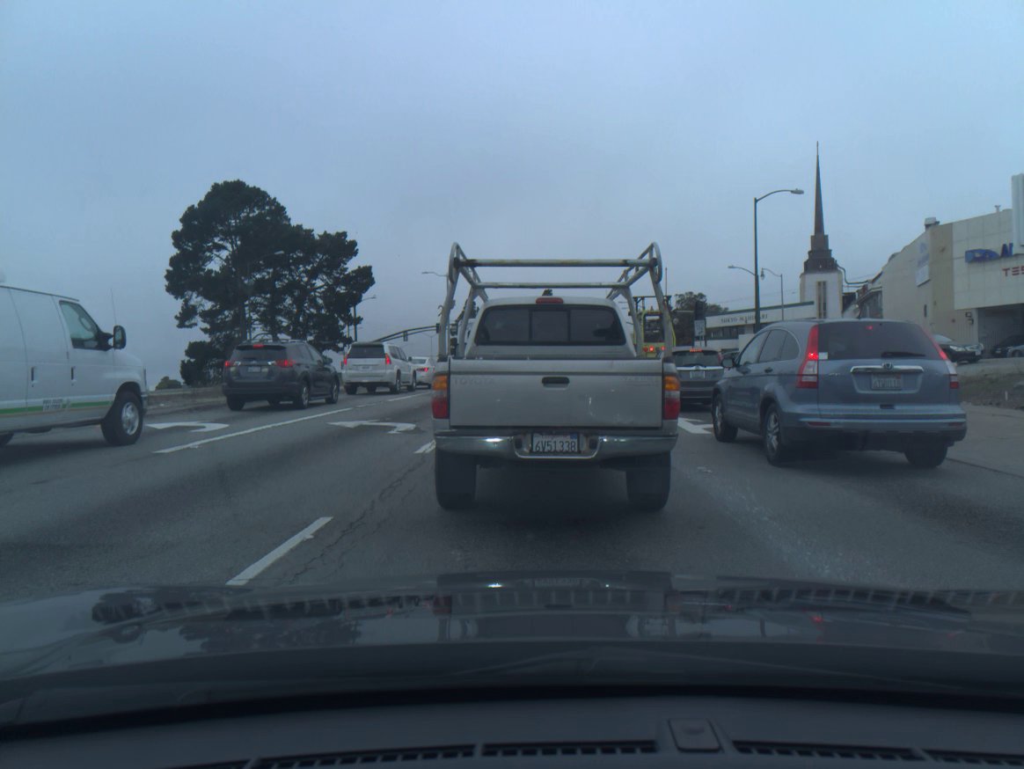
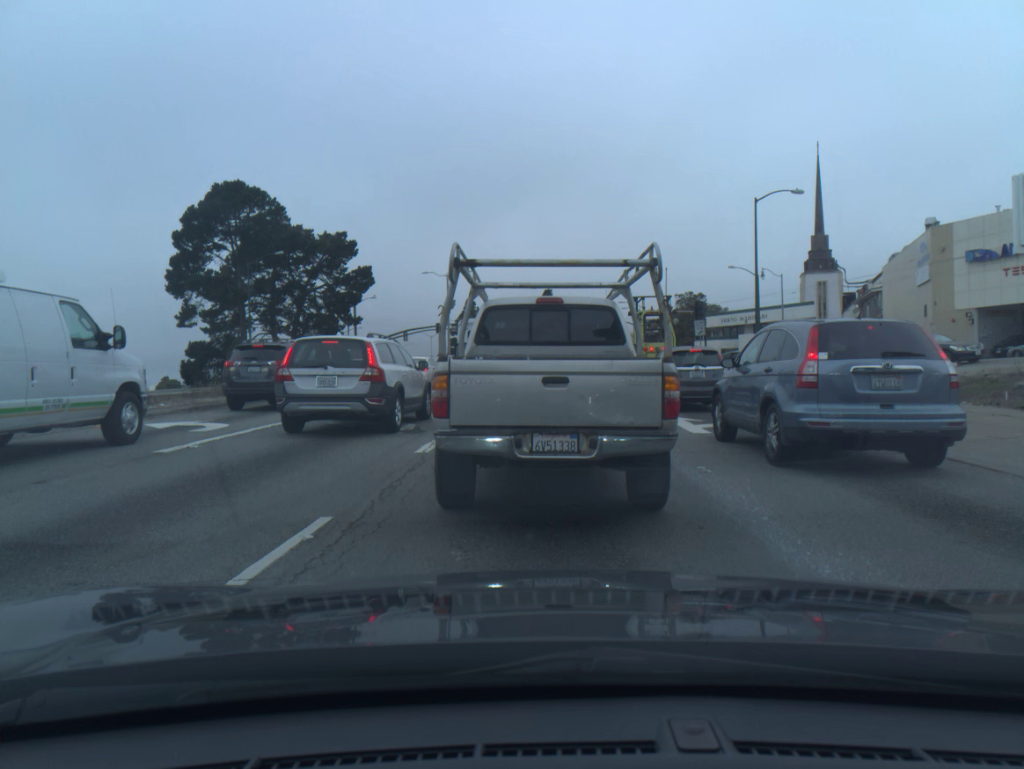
(0.0, +0.1) m; 0°
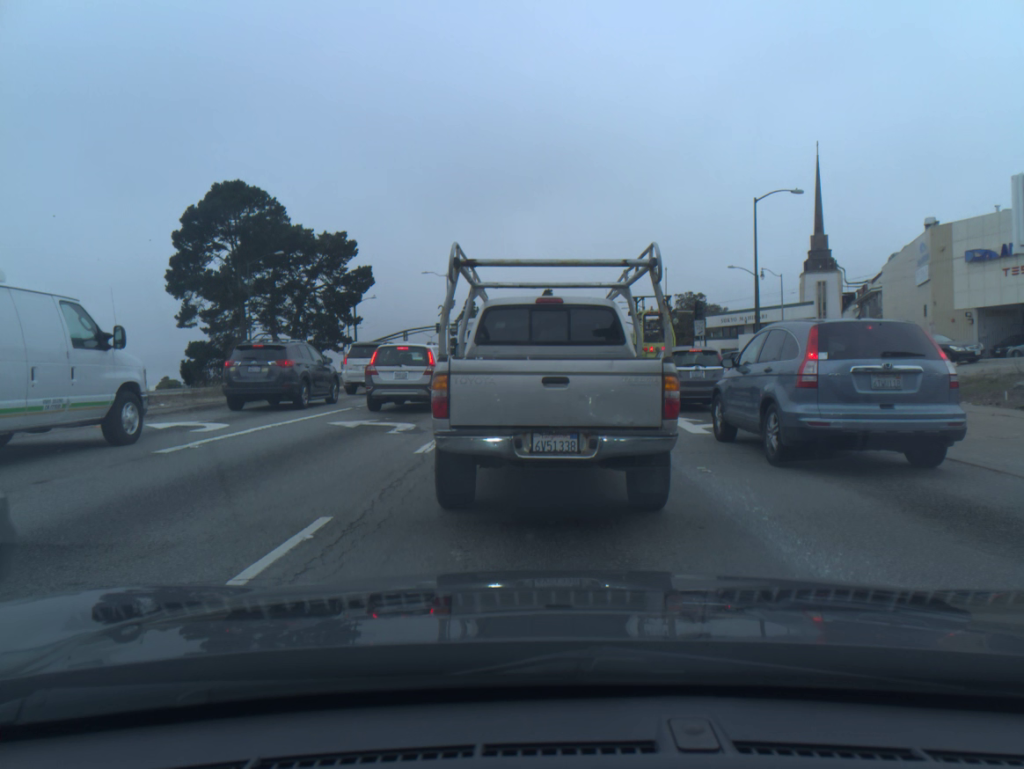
(+0.1, 0.0) m; 0°
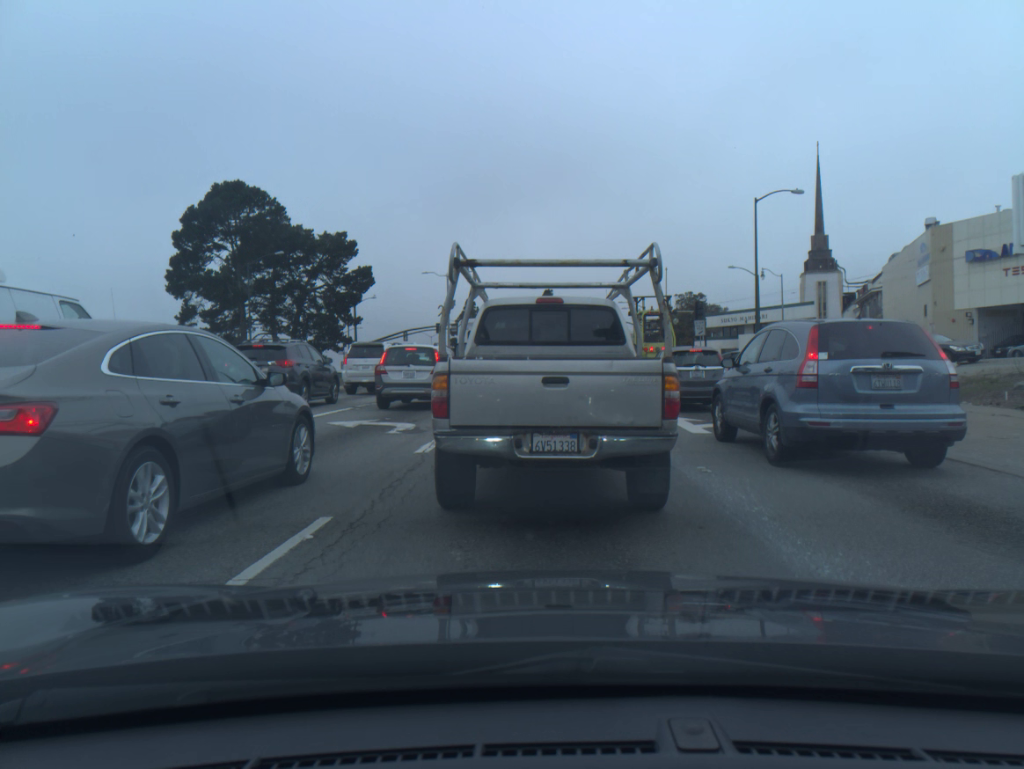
(0.0, 0.0) m; 0°
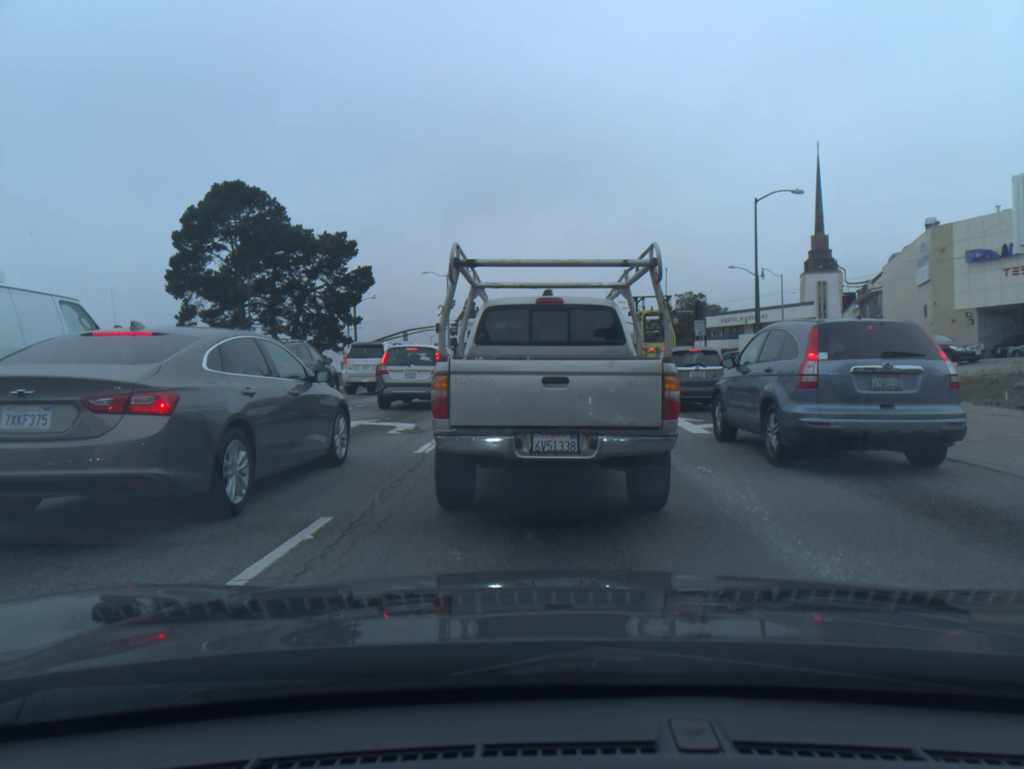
(0.0, 0.0) m; 0°
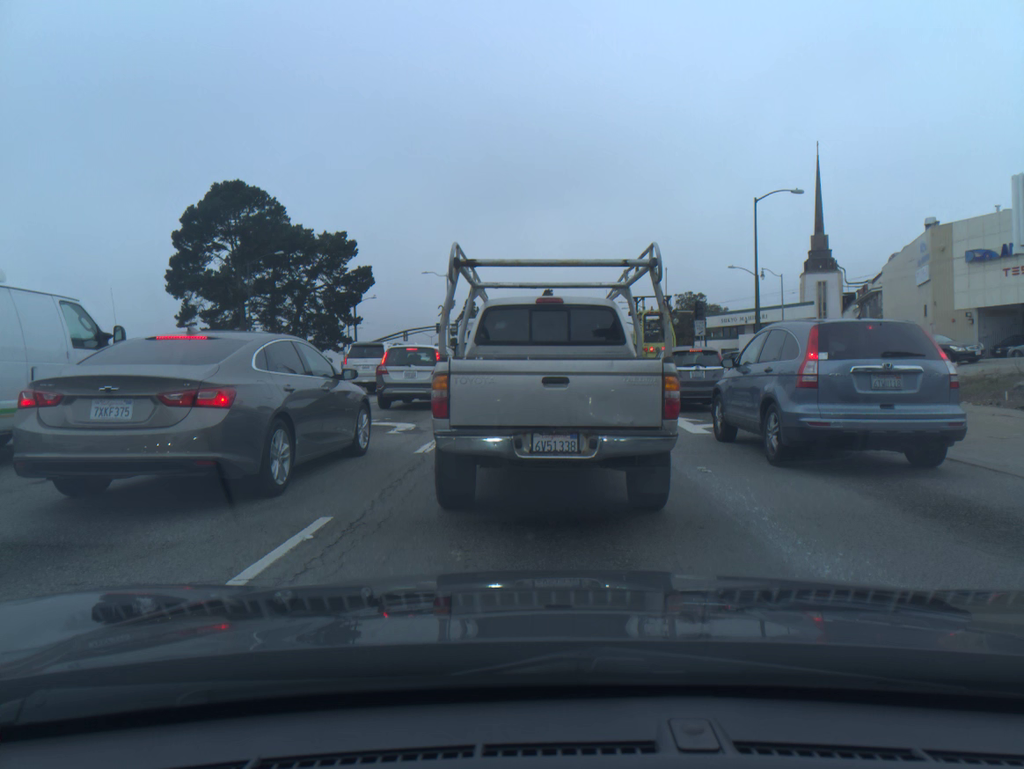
(0.0, 0.0) m; 0°
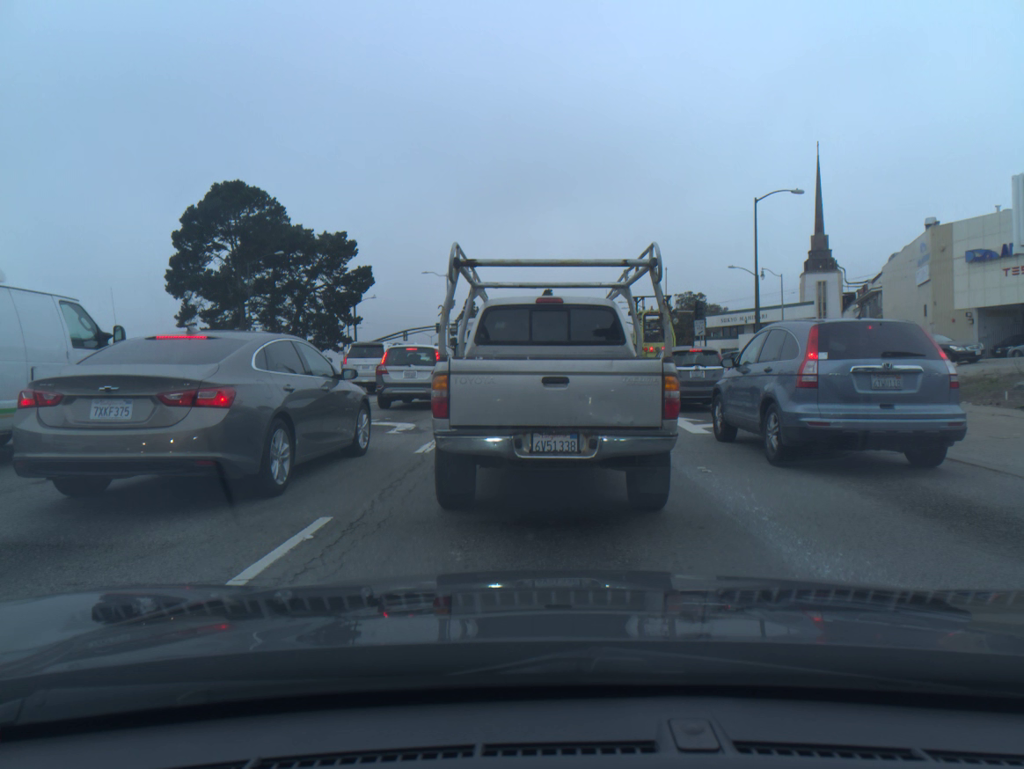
(-0.1, 0.0) m; 0°
